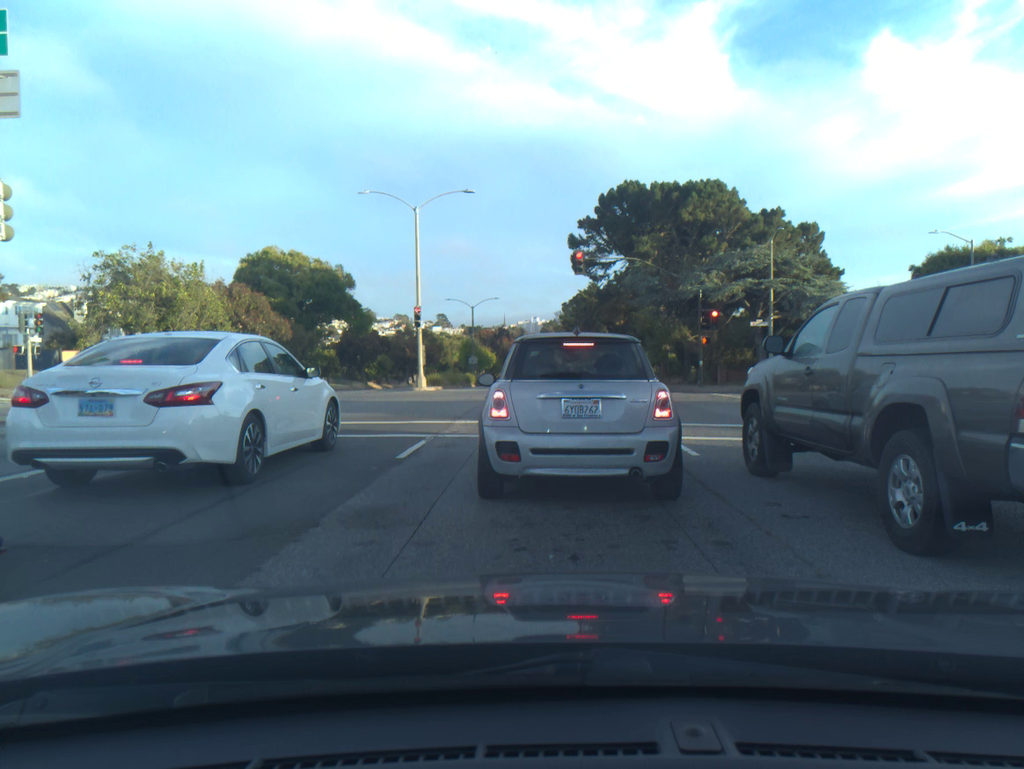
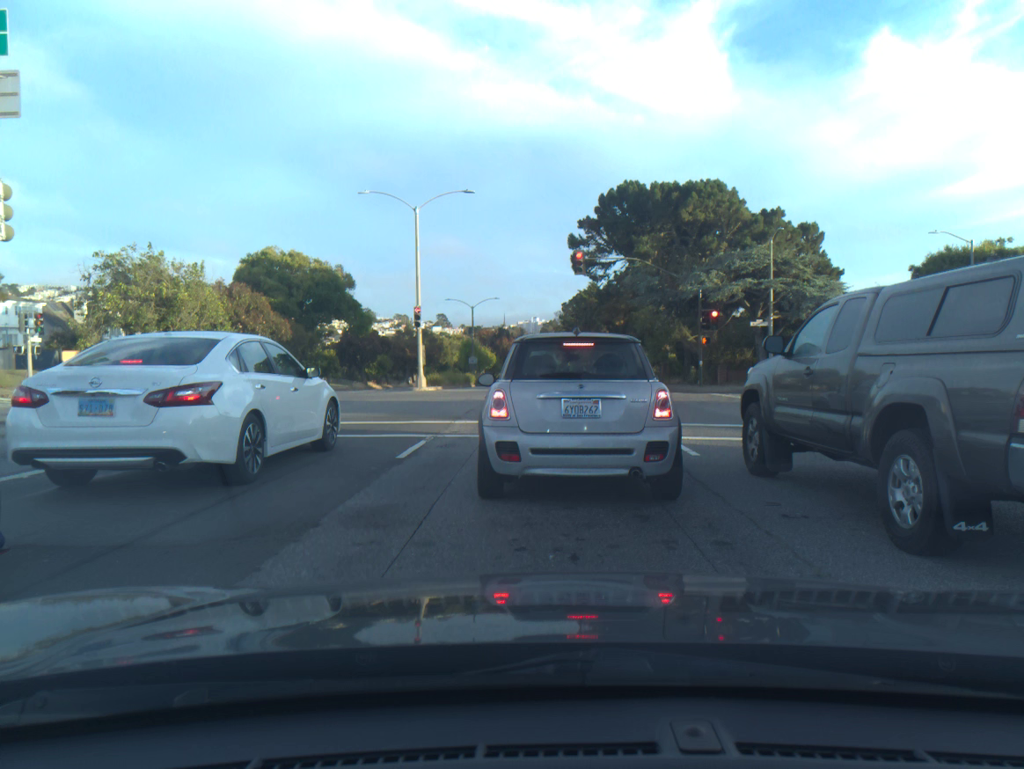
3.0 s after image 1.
(0.0, 0.0) m; 0°
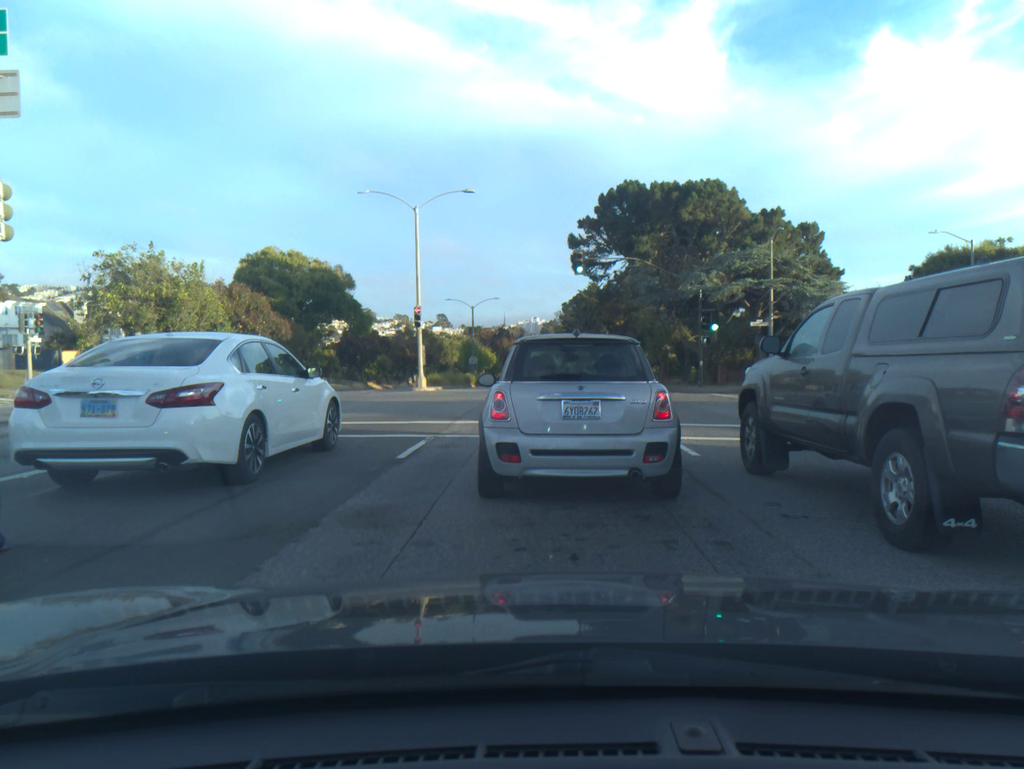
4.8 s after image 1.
(0.0, 0.0) m; 0°
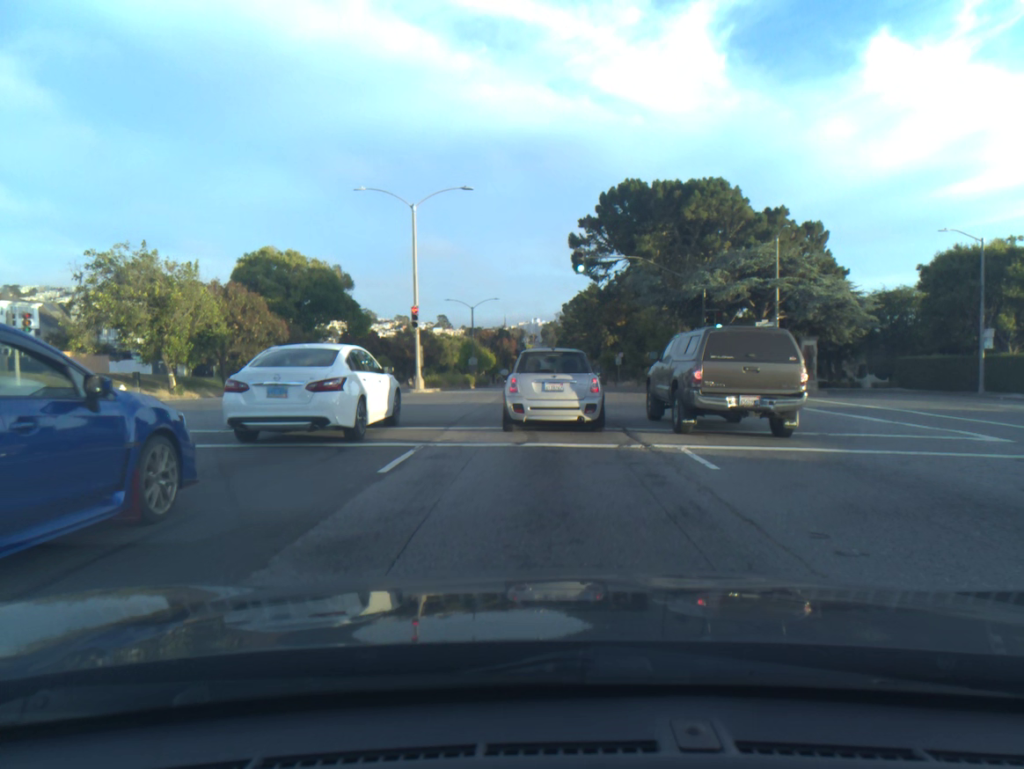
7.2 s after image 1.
(+0.1, +1.0) m; +1°
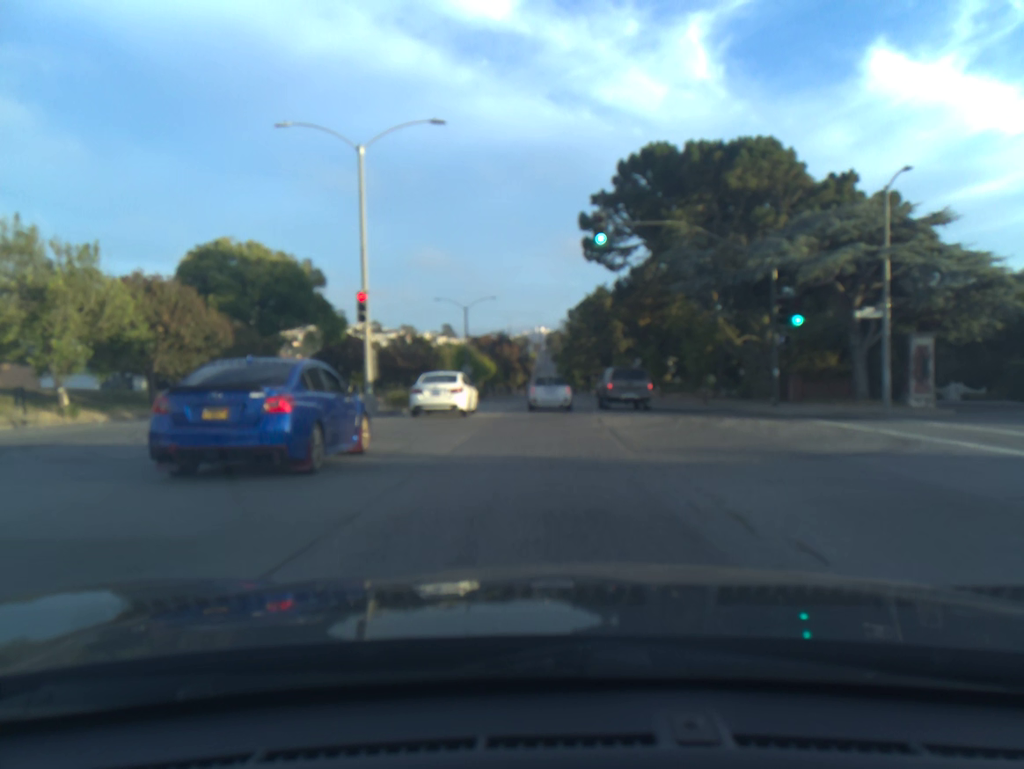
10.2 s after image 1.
(+0.6, +12.1) m; +1°
